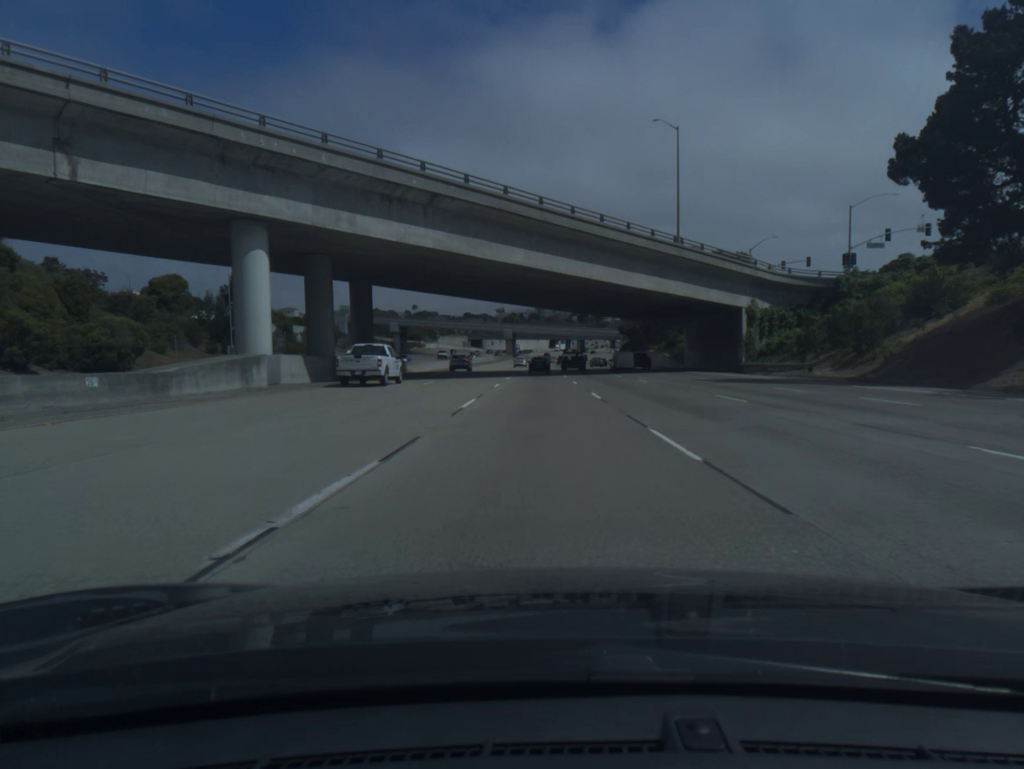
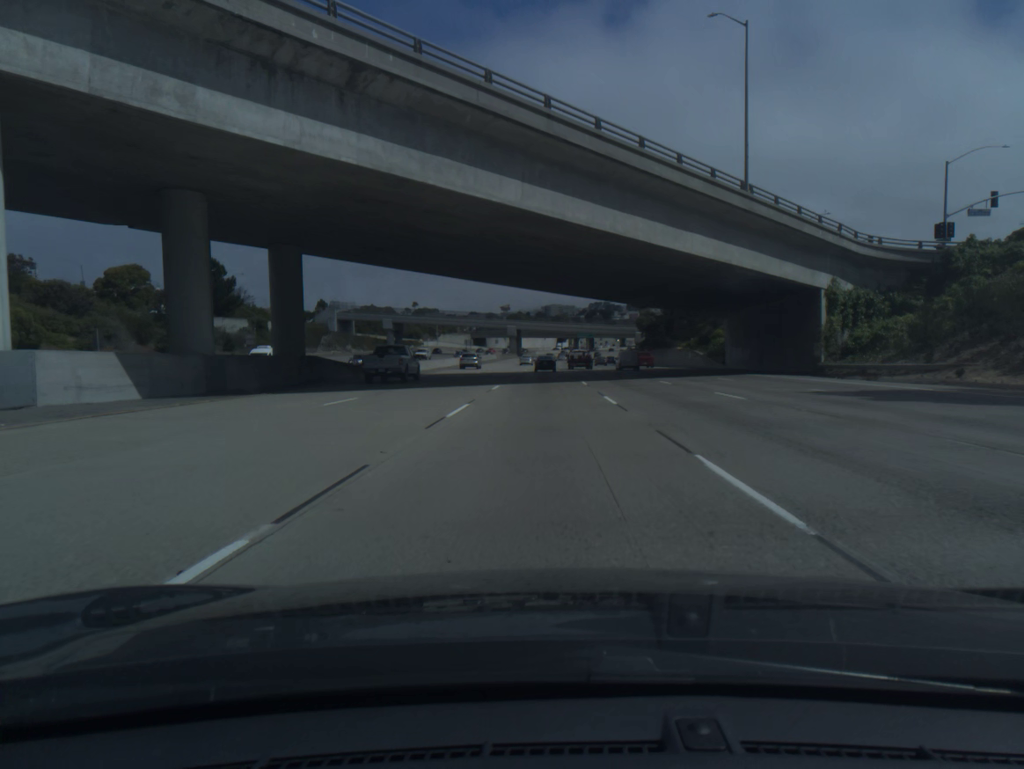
(-0.1, +17.9) m; 0°
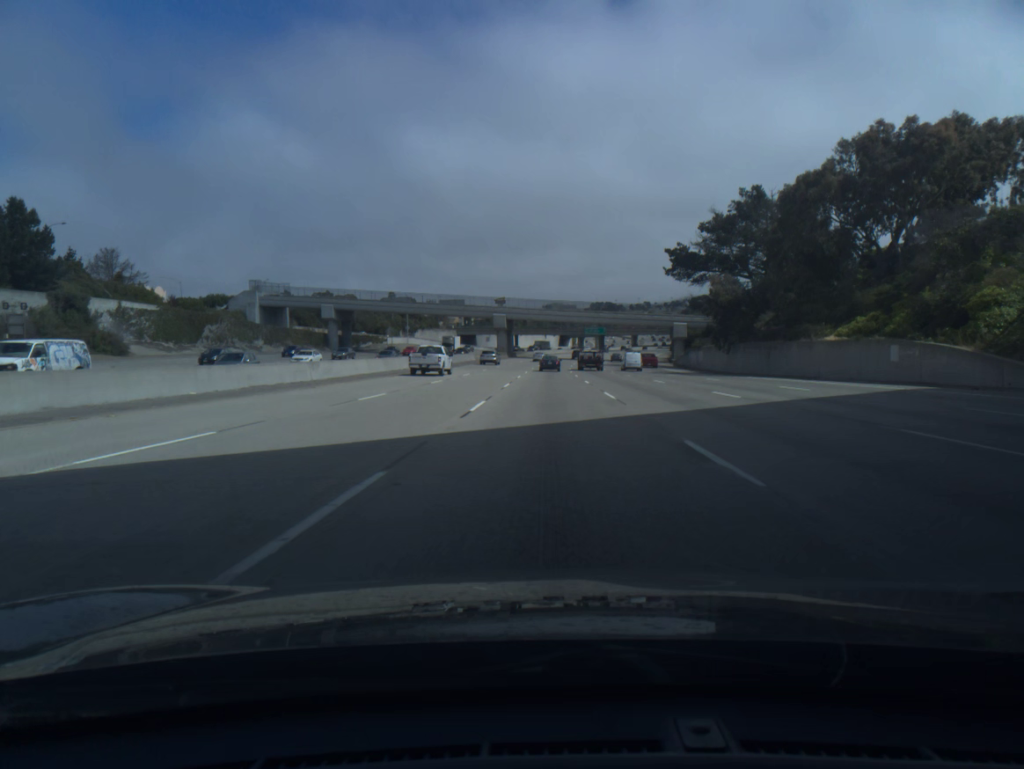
(-0.3, +54.1) m; 0°
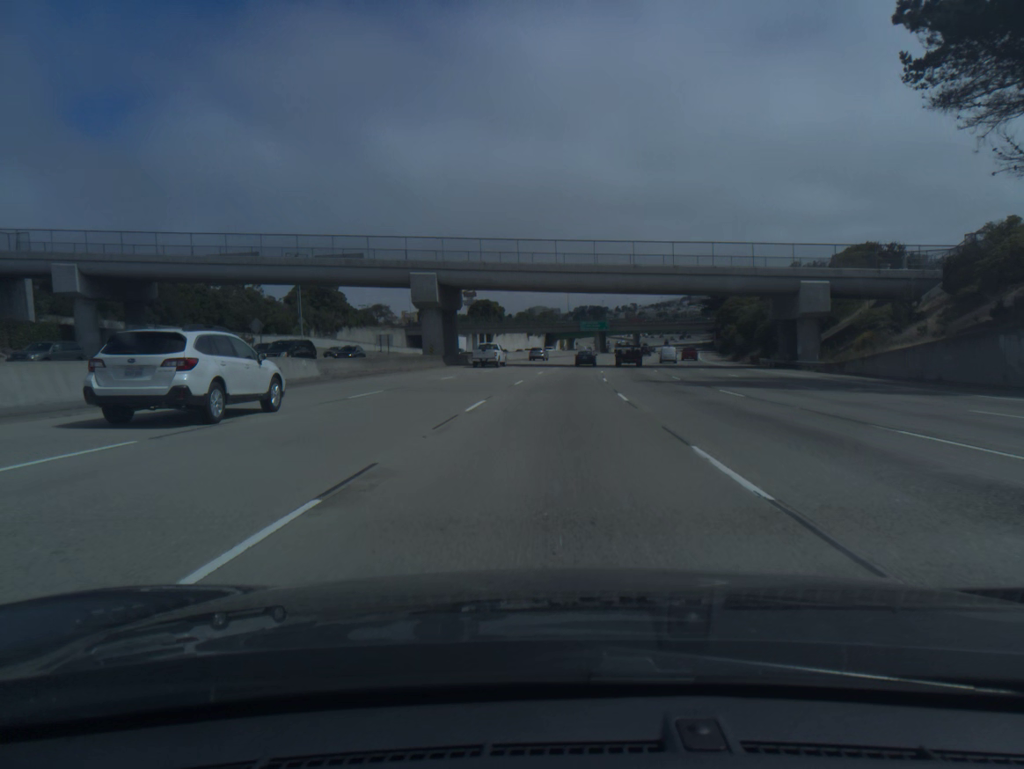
(+0.5, +72.8) m; +1°
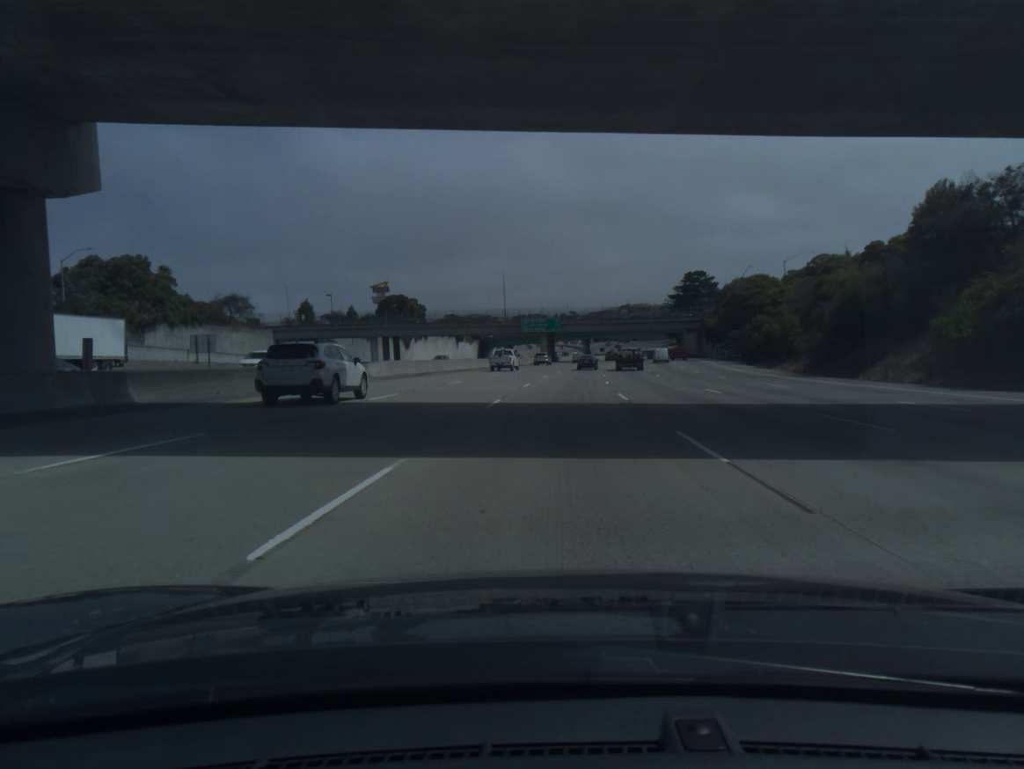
(+1.9, +54.8) m; +4°
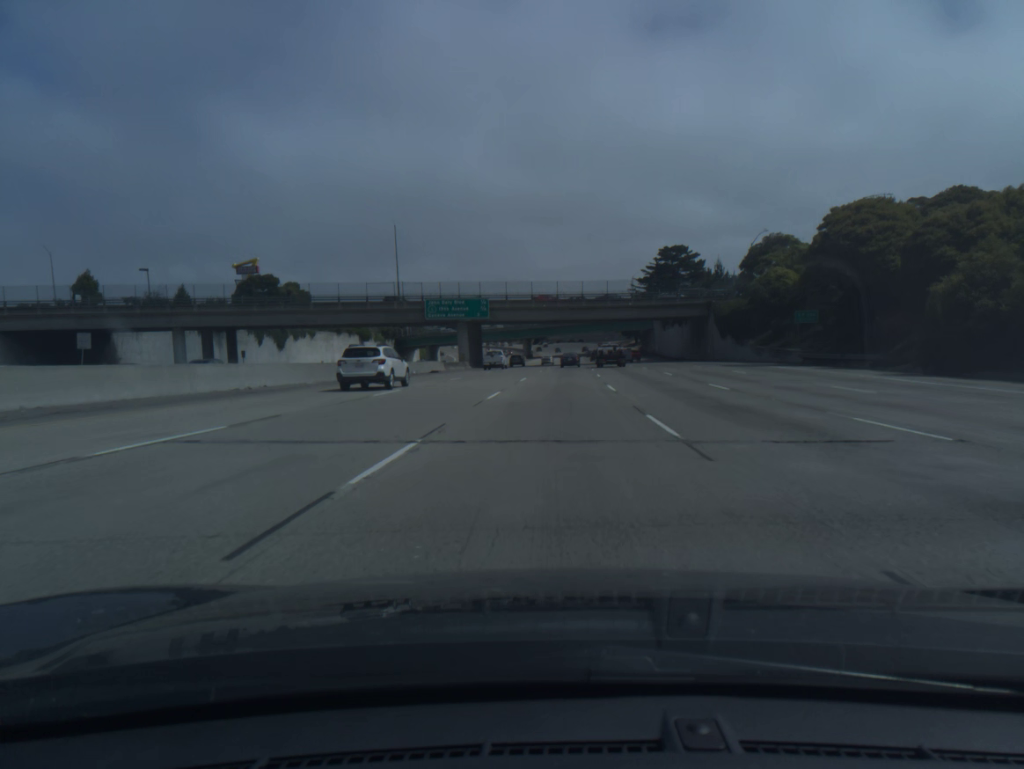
(+2.2, +54.8) m; +4°
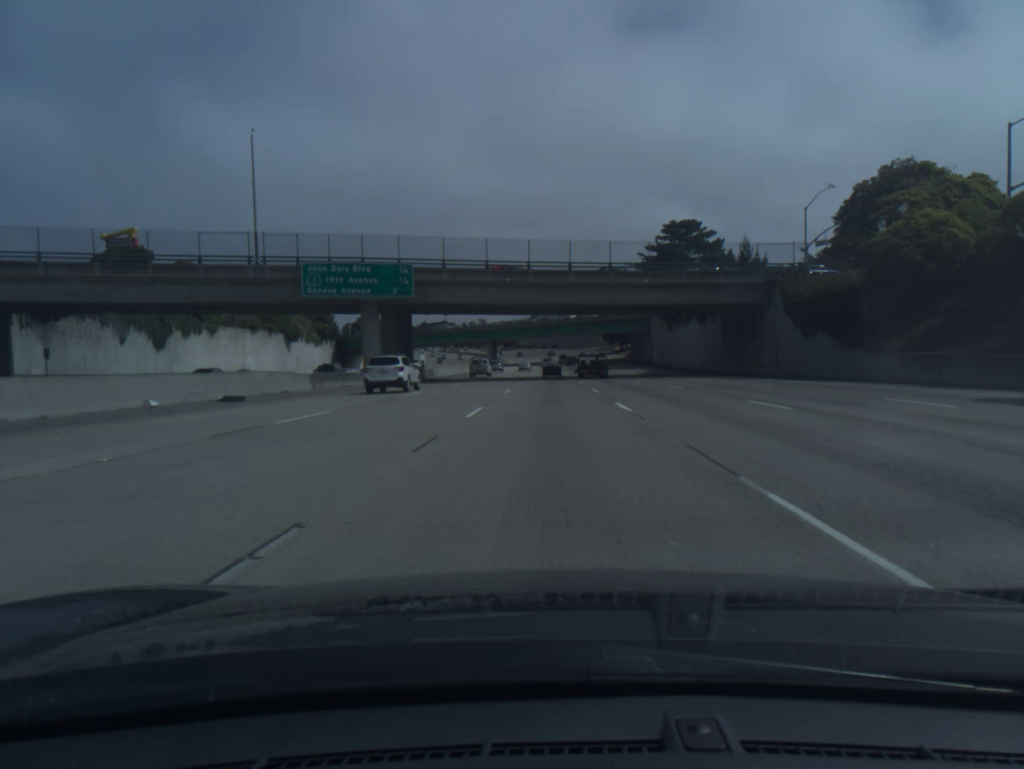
(+0.7, +36.6) m; +2°
